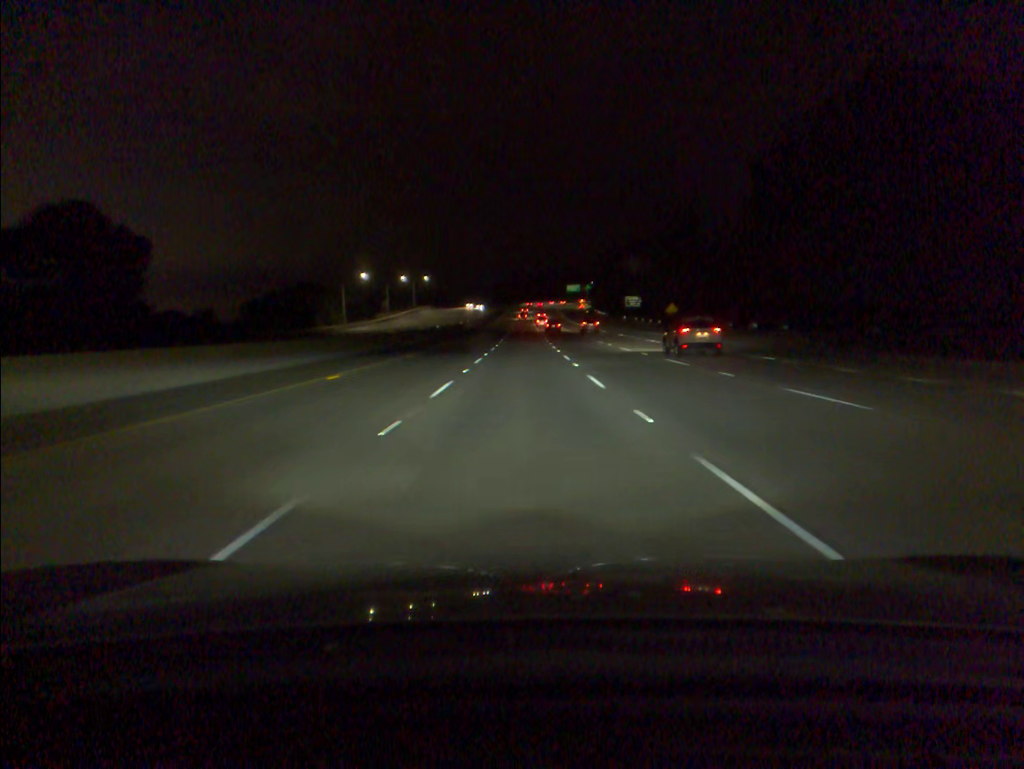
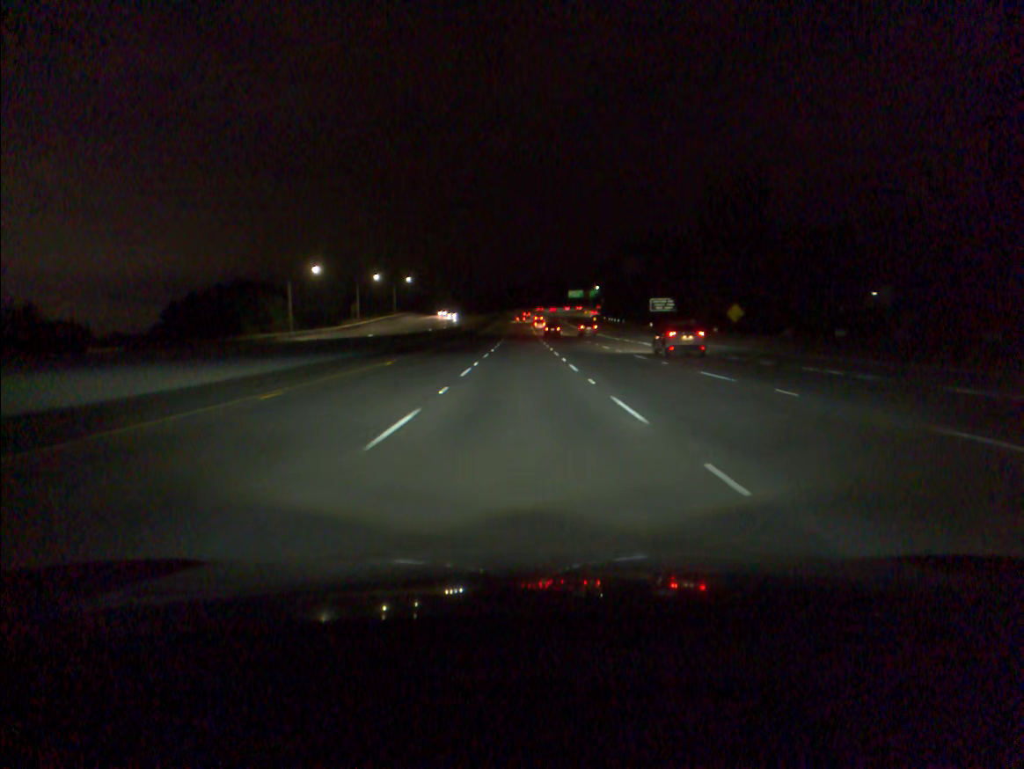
(+0.1, +34.7) m; 0°
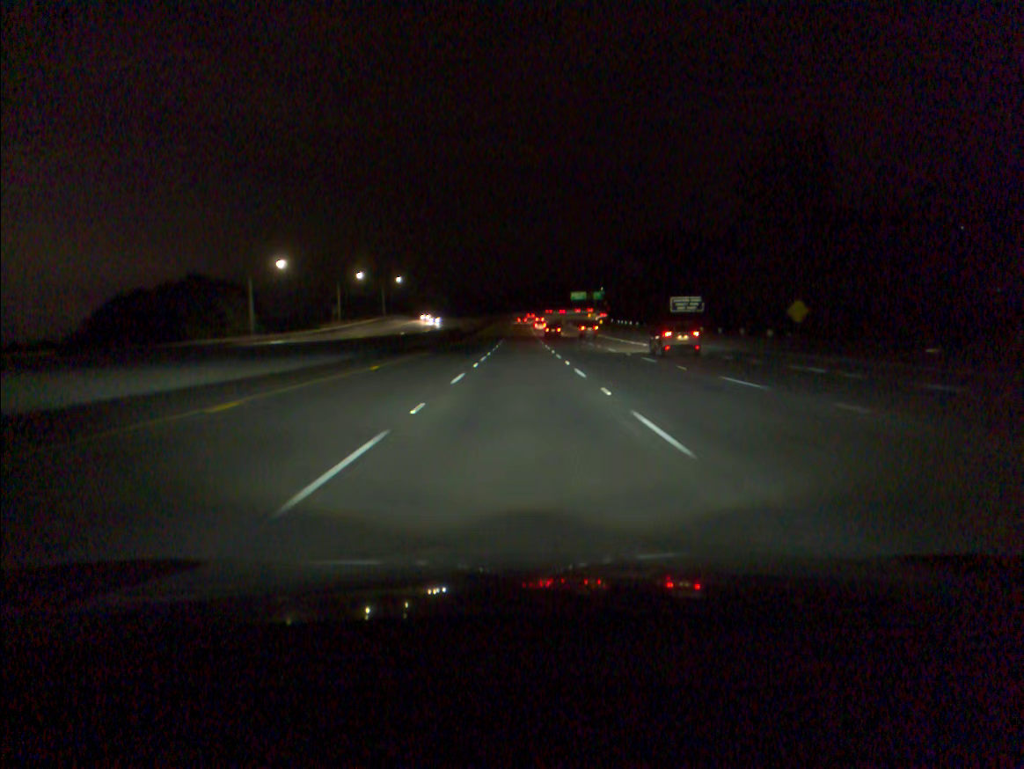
(0.0, +17.4) m; 0°
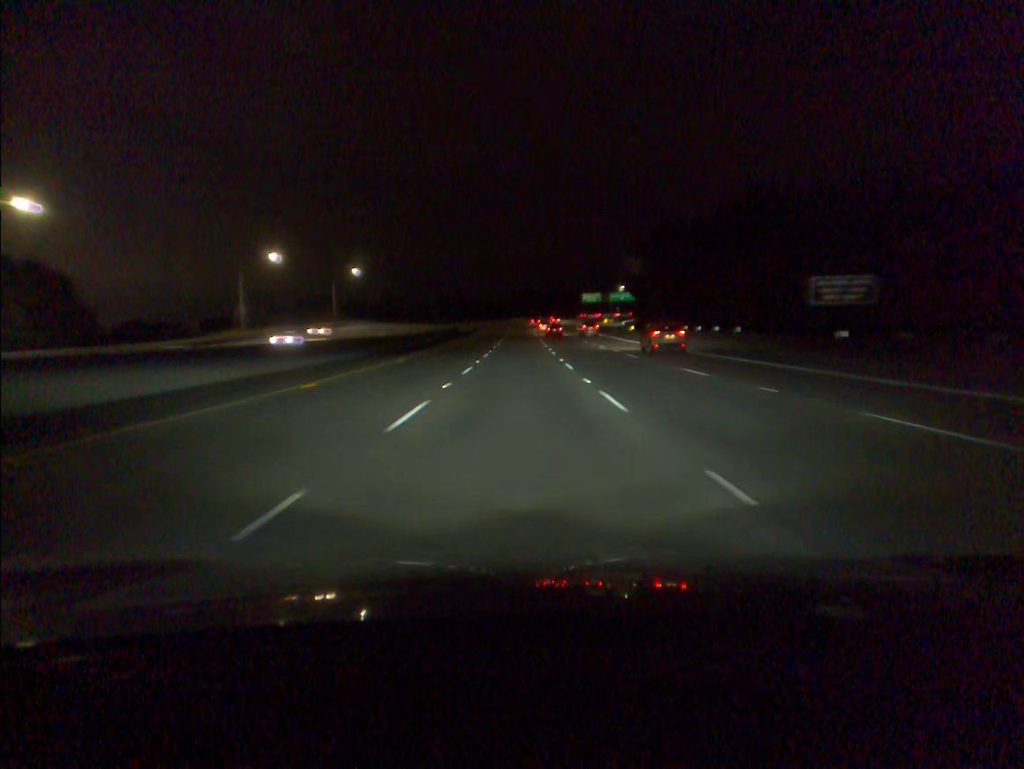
(0.0, +52.2) m; 0°
